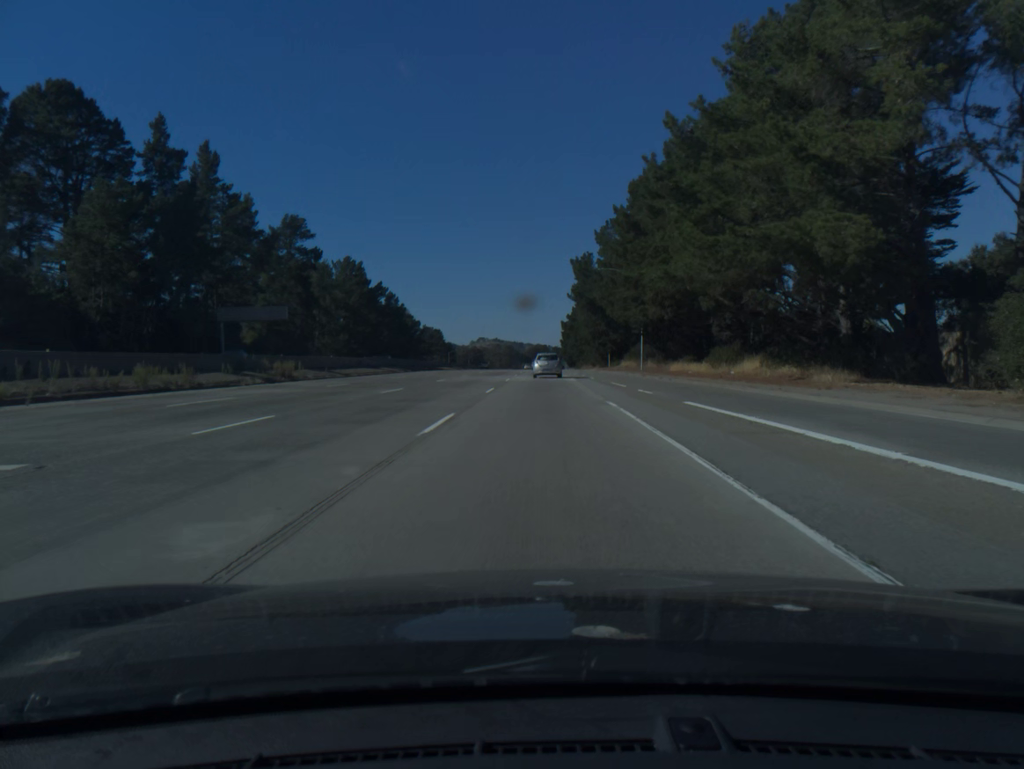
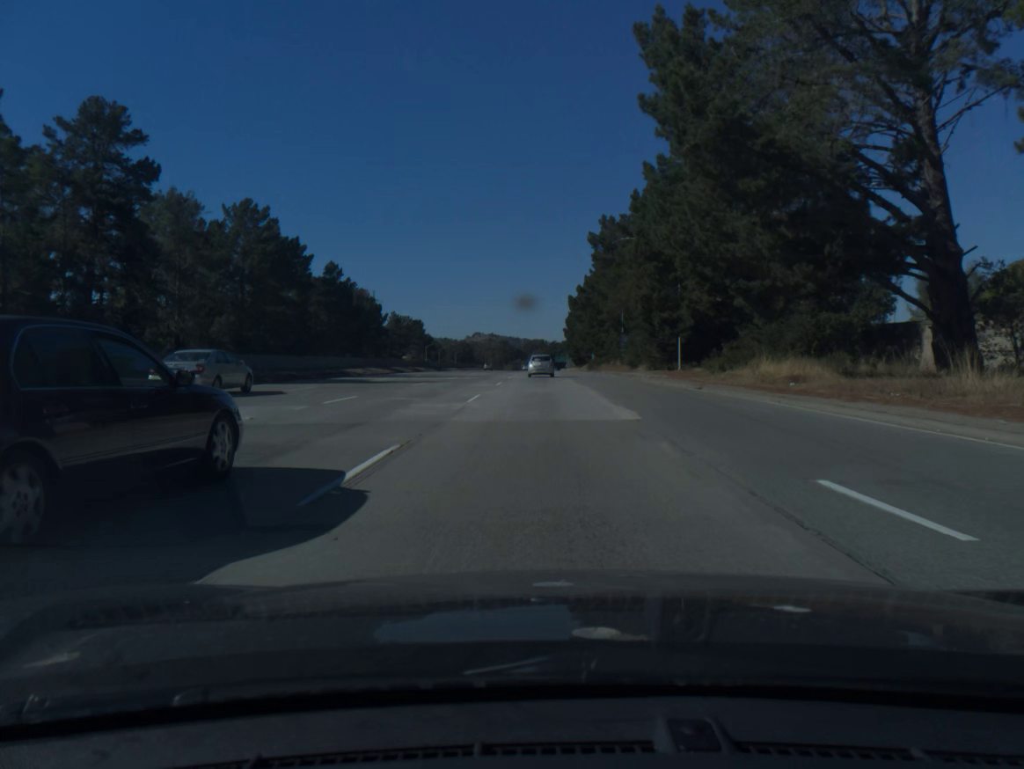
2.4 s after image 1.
(0.0, +64.4) m; 0°
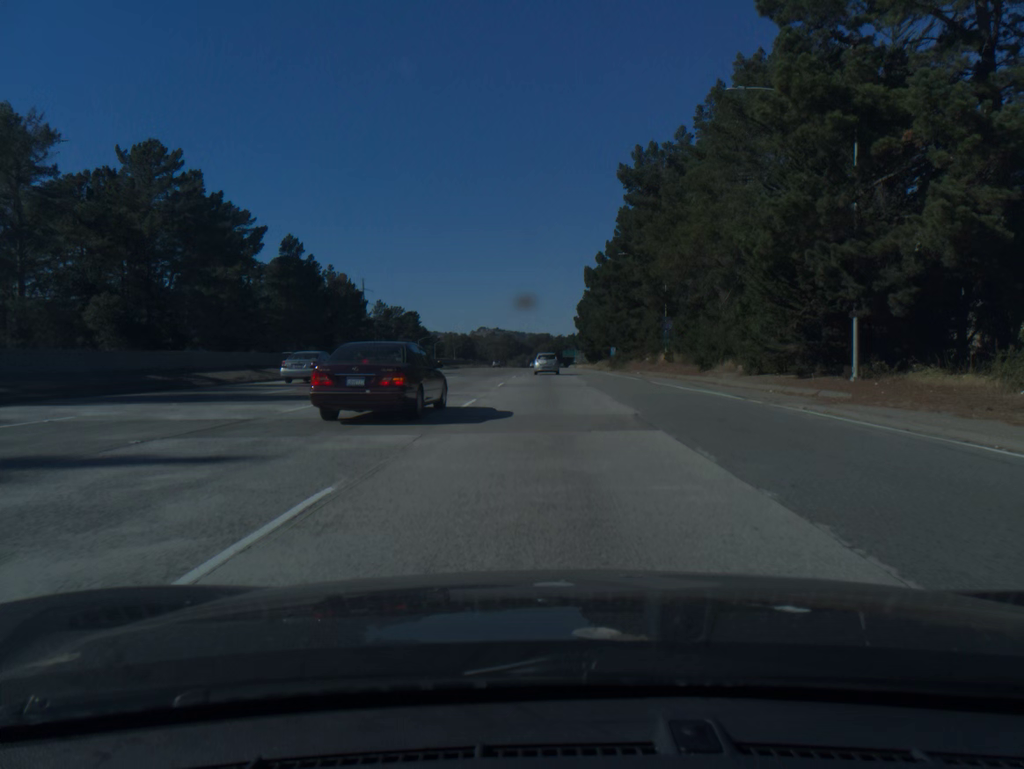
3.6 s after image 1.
(-0.1, +32.5) m; 0°
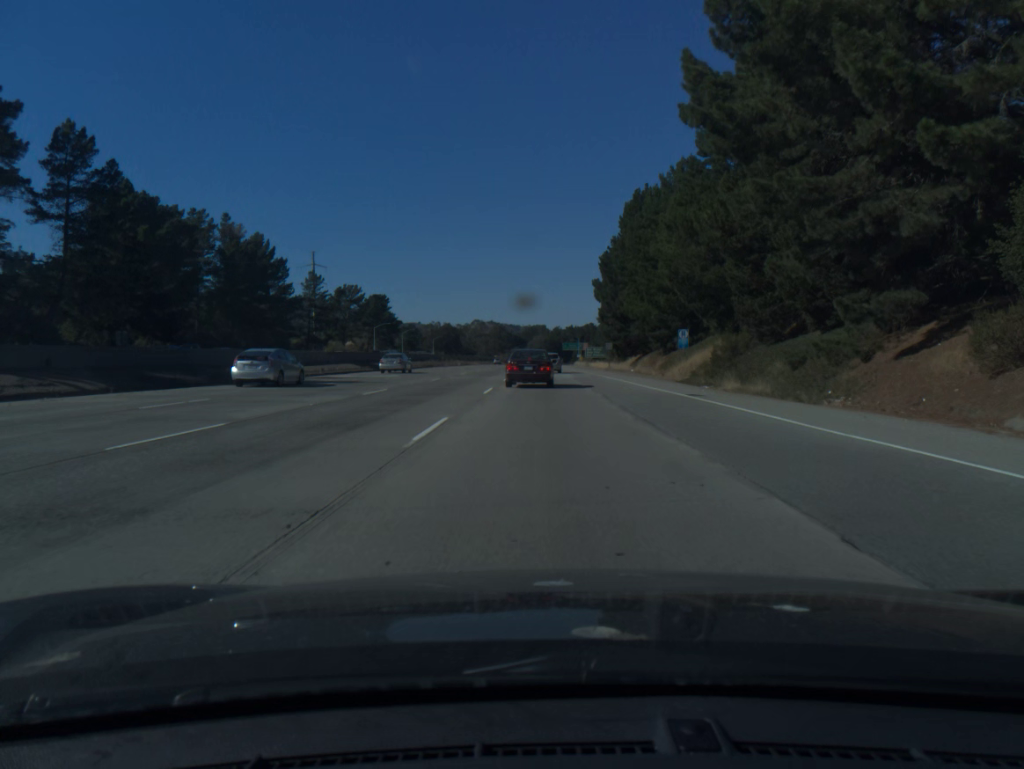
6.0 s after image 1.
(0.0, +65.9) m; 0°
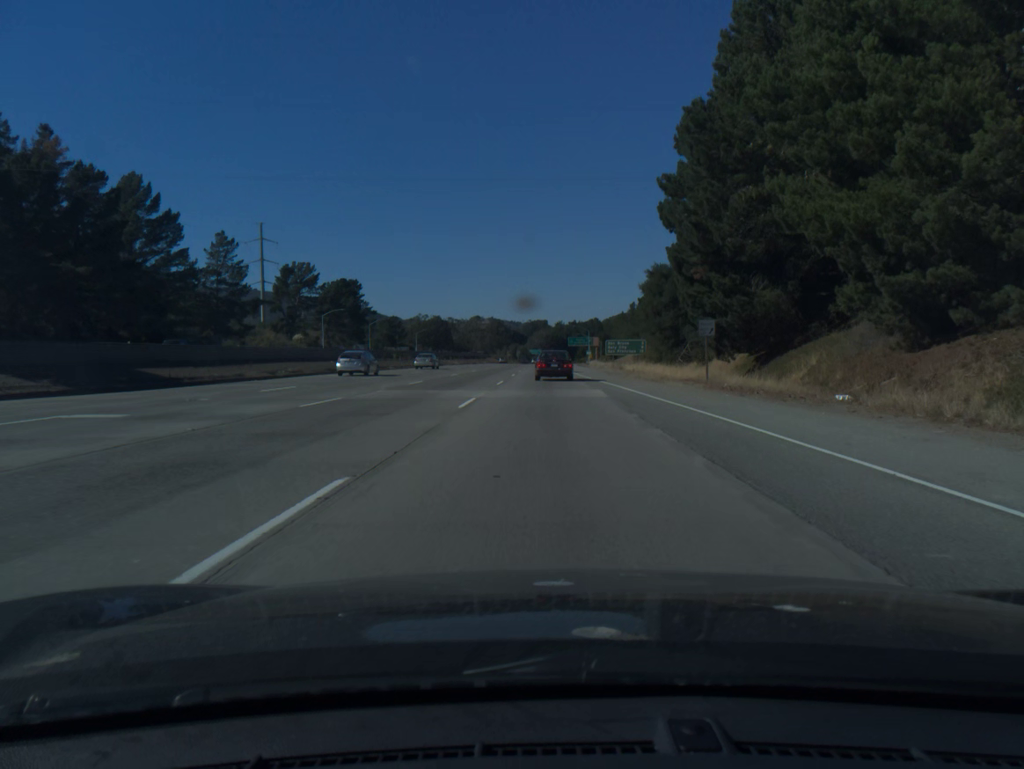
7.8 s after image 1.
(0.0, +50.4) m; 0°
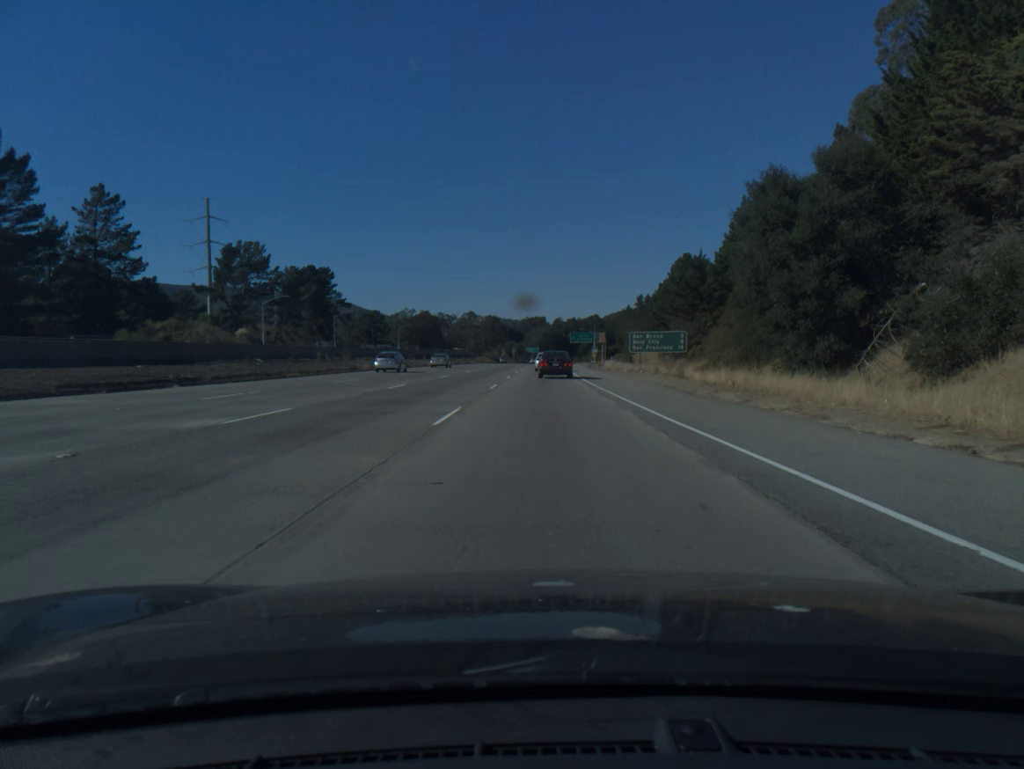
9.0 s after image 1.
(0.0, +33.6) m; 0°
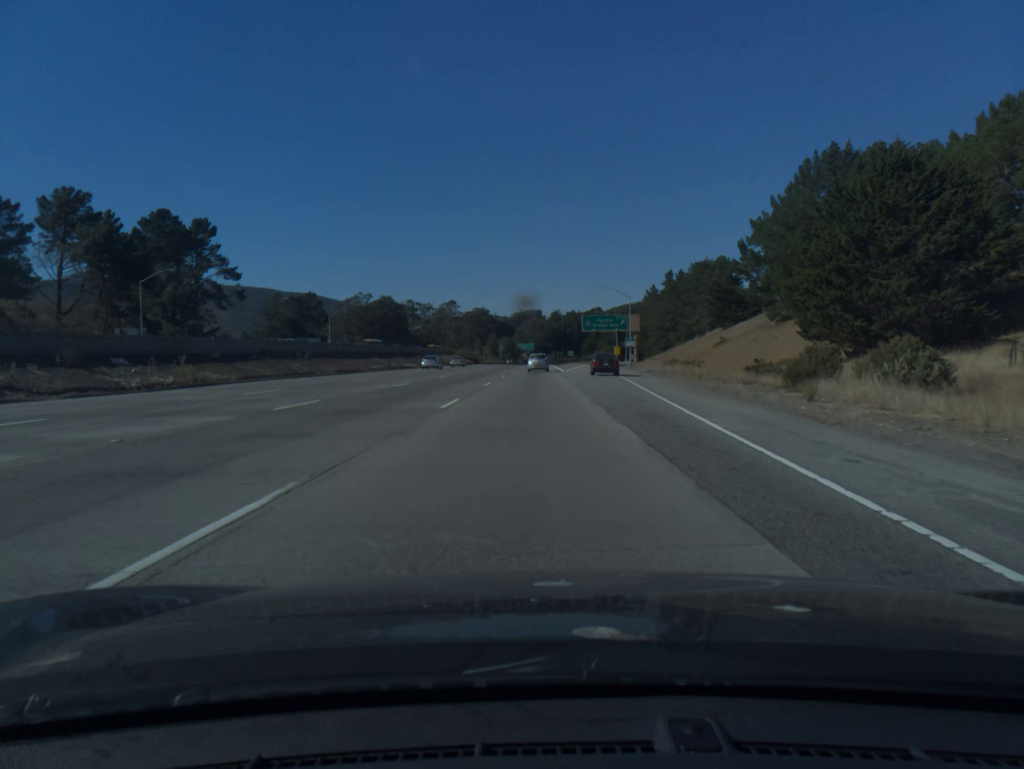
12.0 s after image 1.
(+0.5, +83.7) m; 0°
